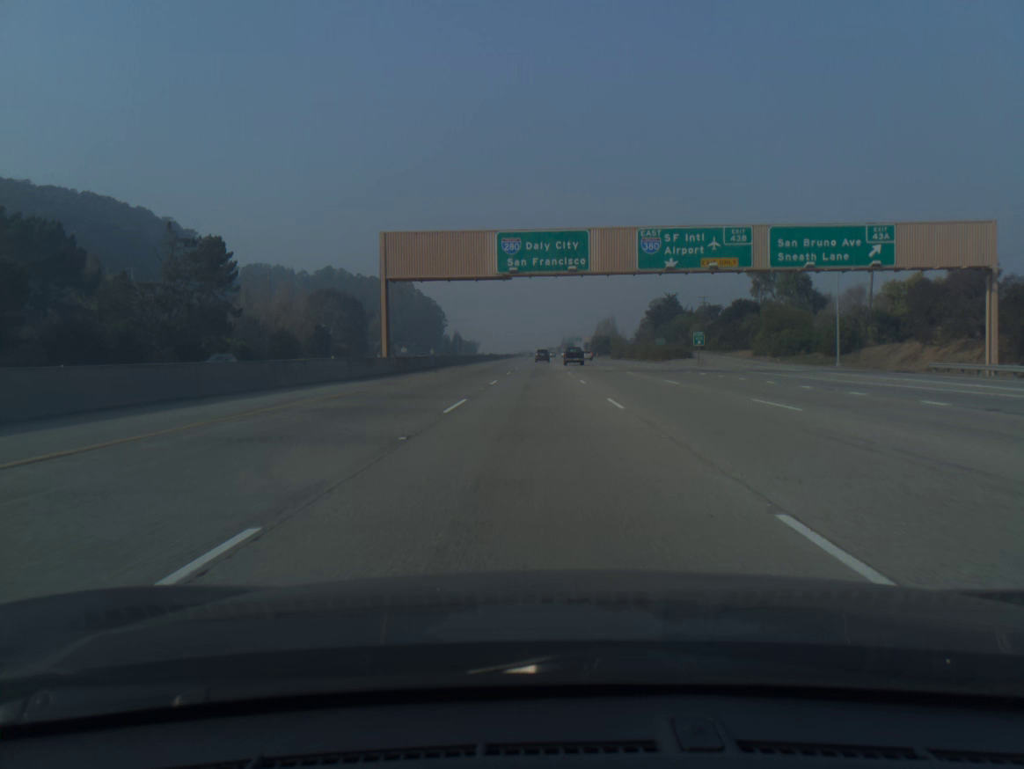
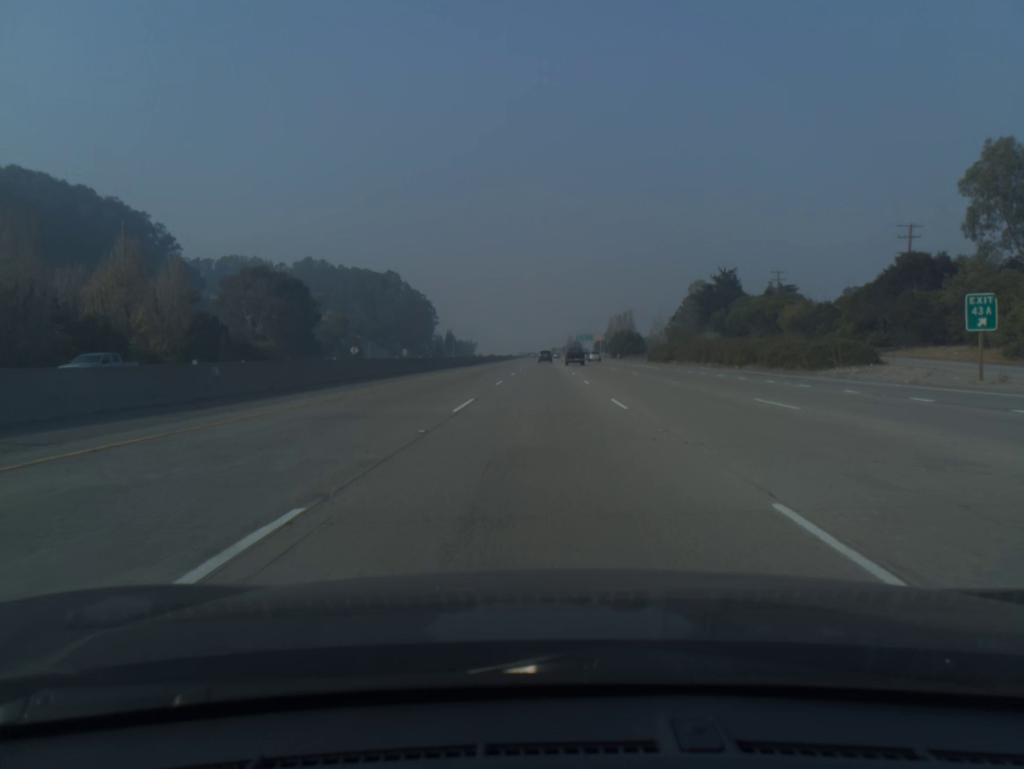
(-0.1, +58.0) m; 0°
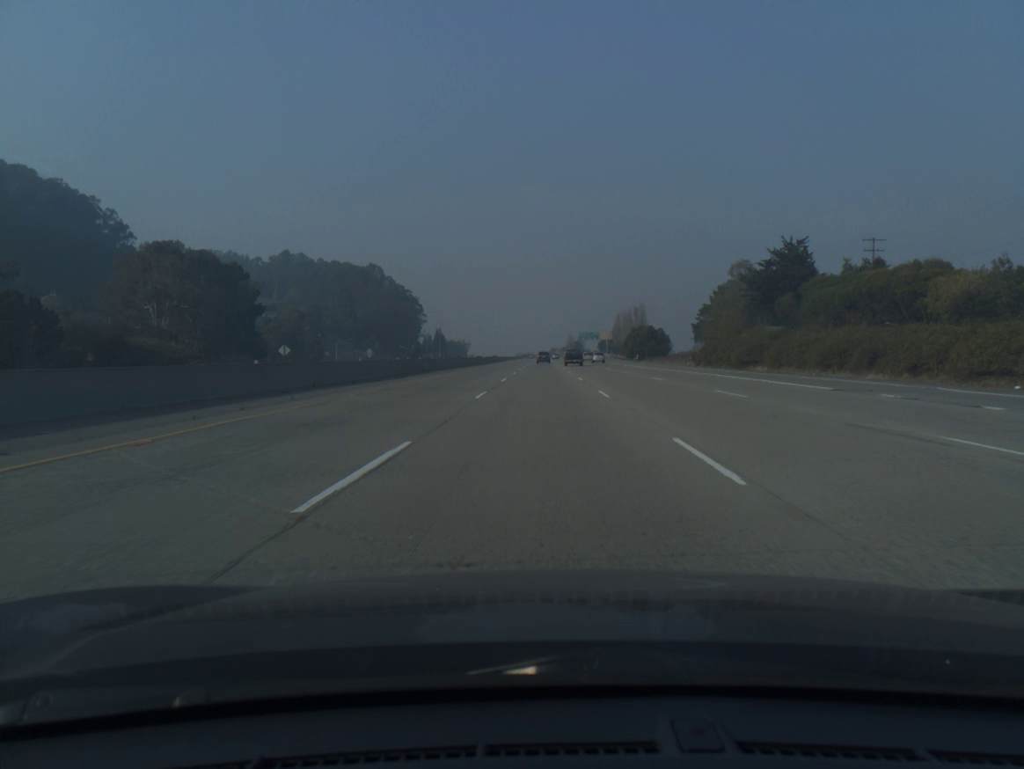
(+0.1, +38.9) m; 0°
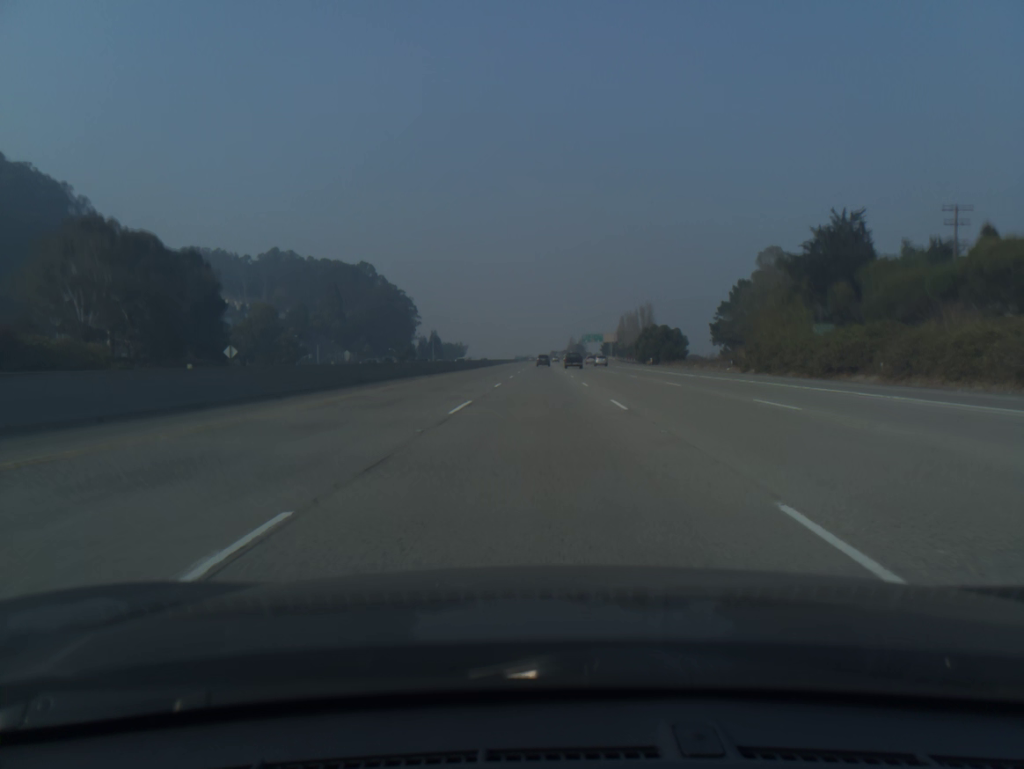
(0.0, +19.5) m; 0°
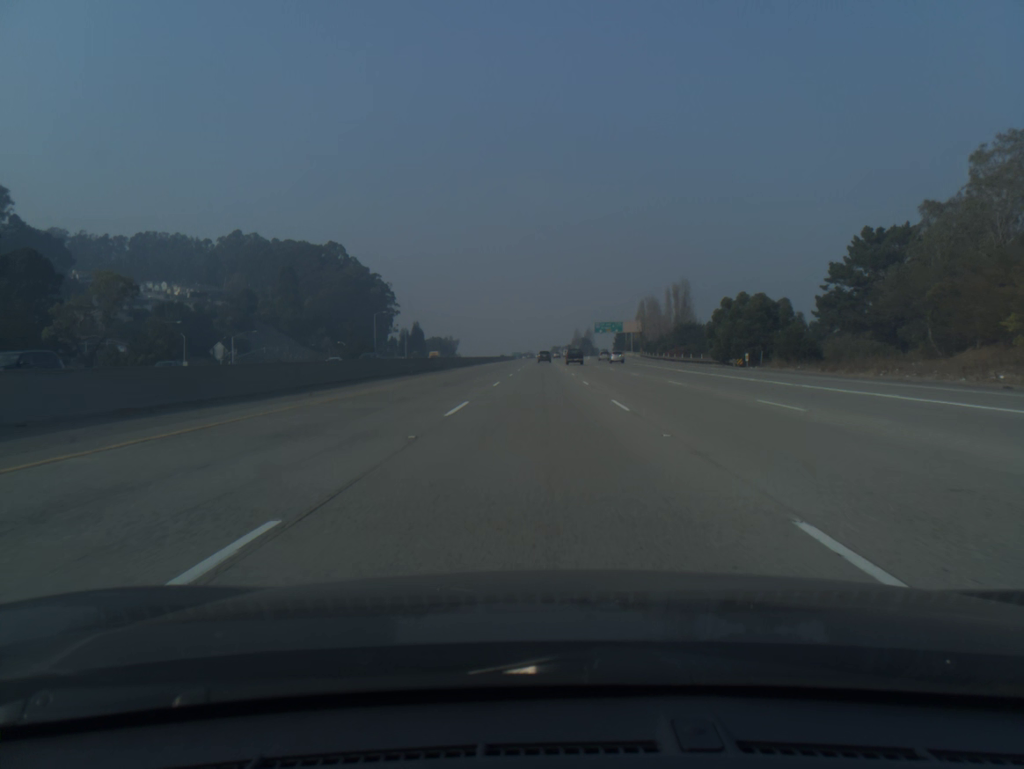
(0.0, +58.7) m; 0°
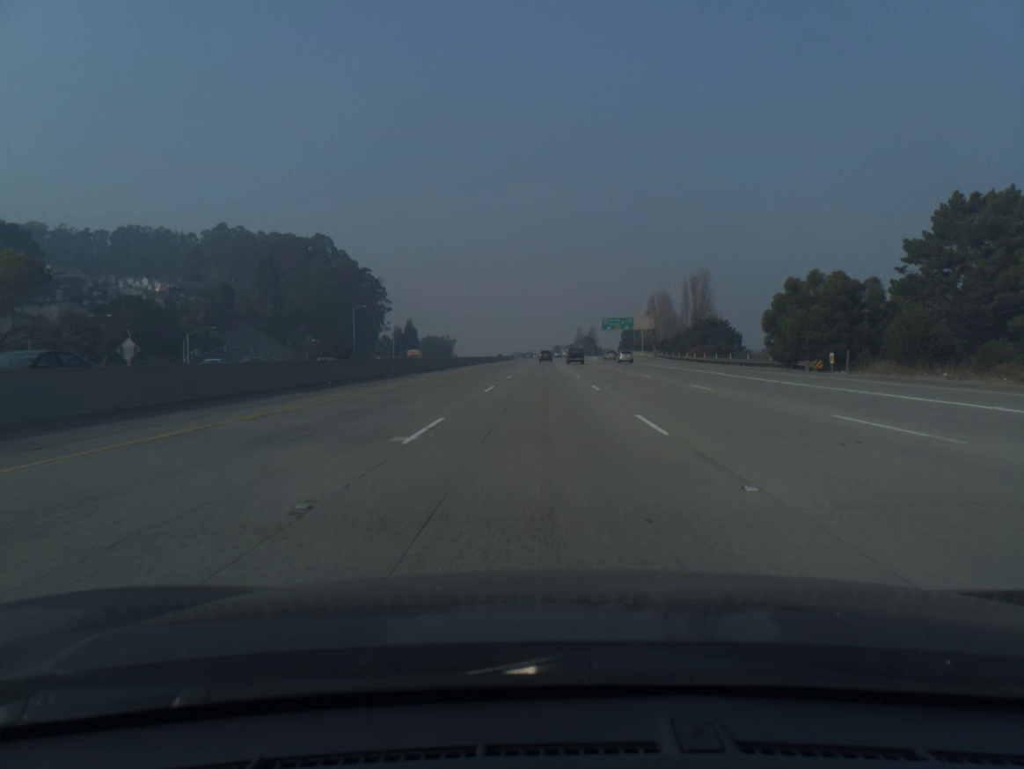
(0.0, +19.6) m; 0°
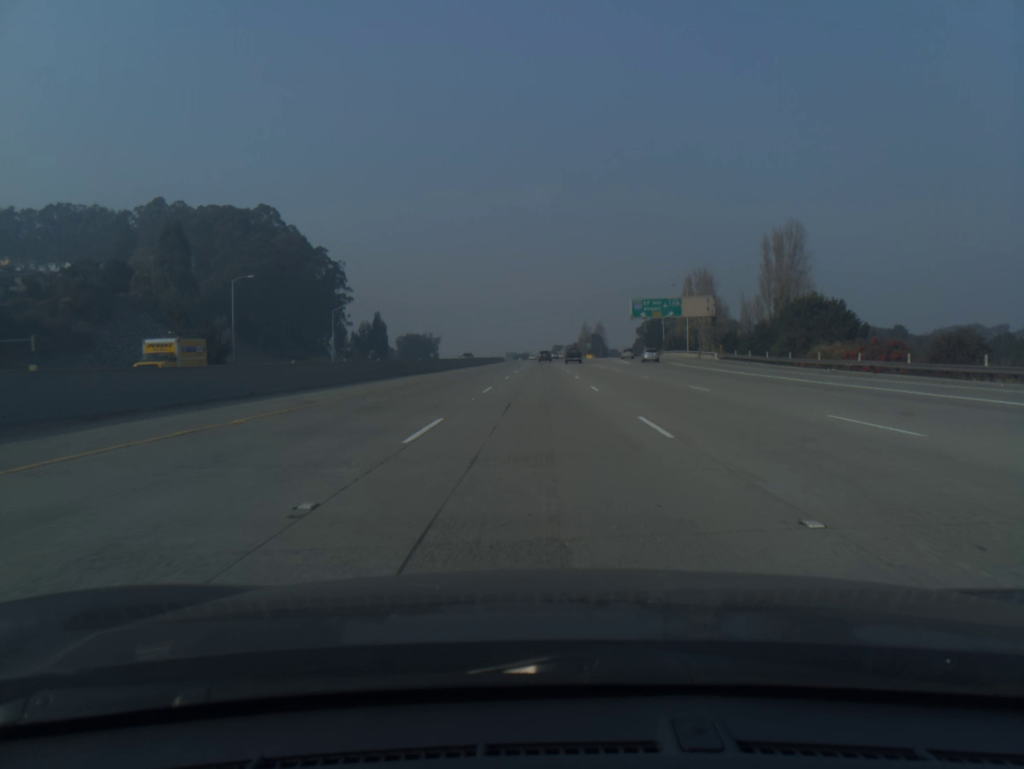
(0.0, +58.9) m; 0°
